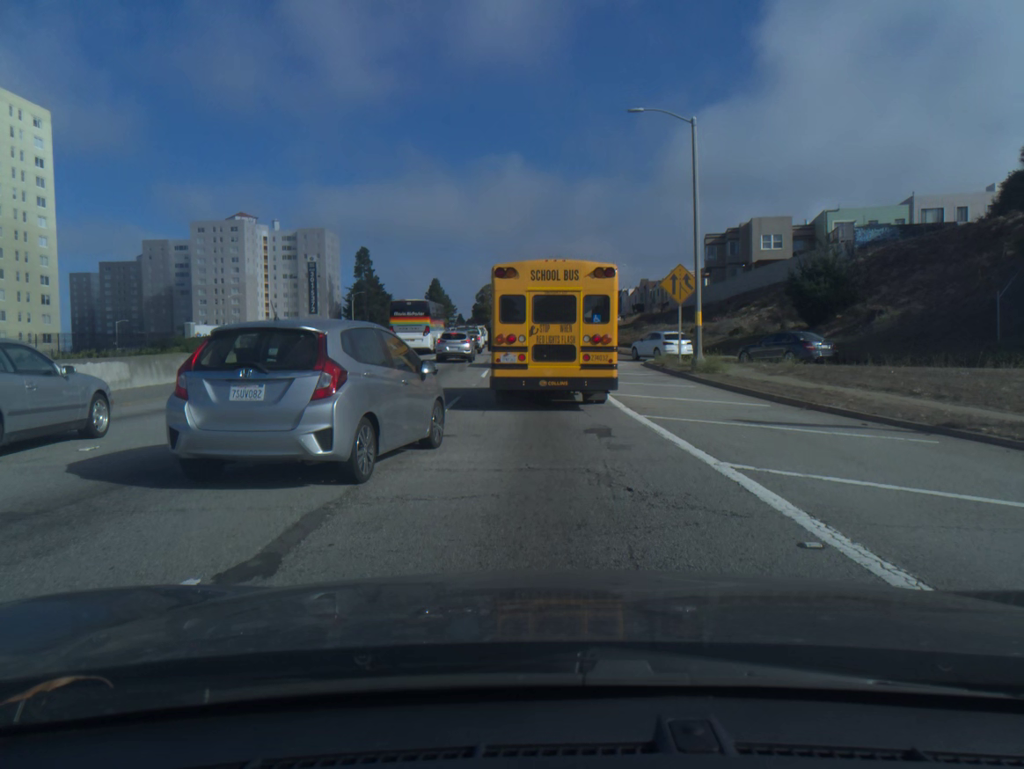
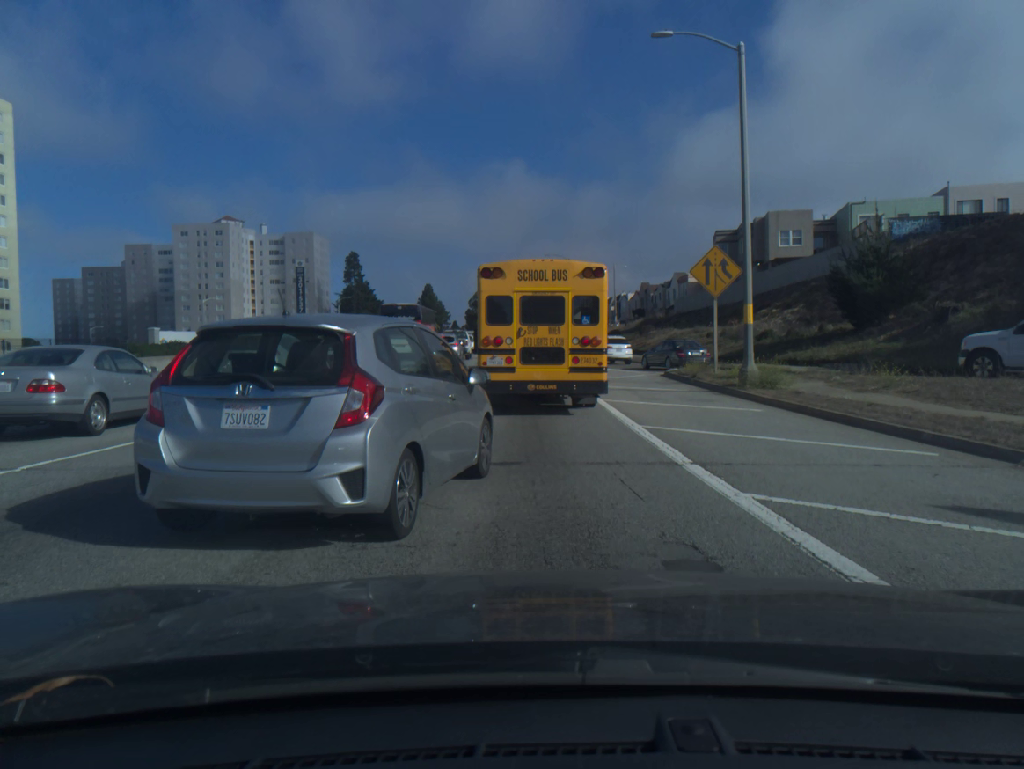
(0.0, +7.5) m; +1°
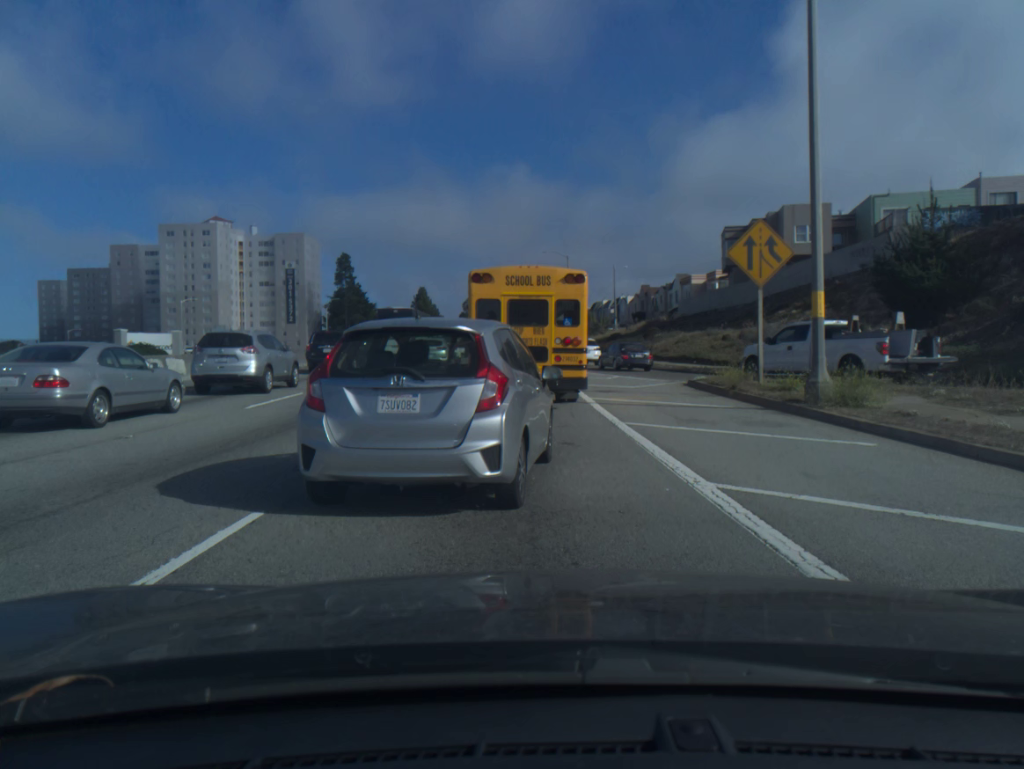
(0.0, +5.6) m; 0°
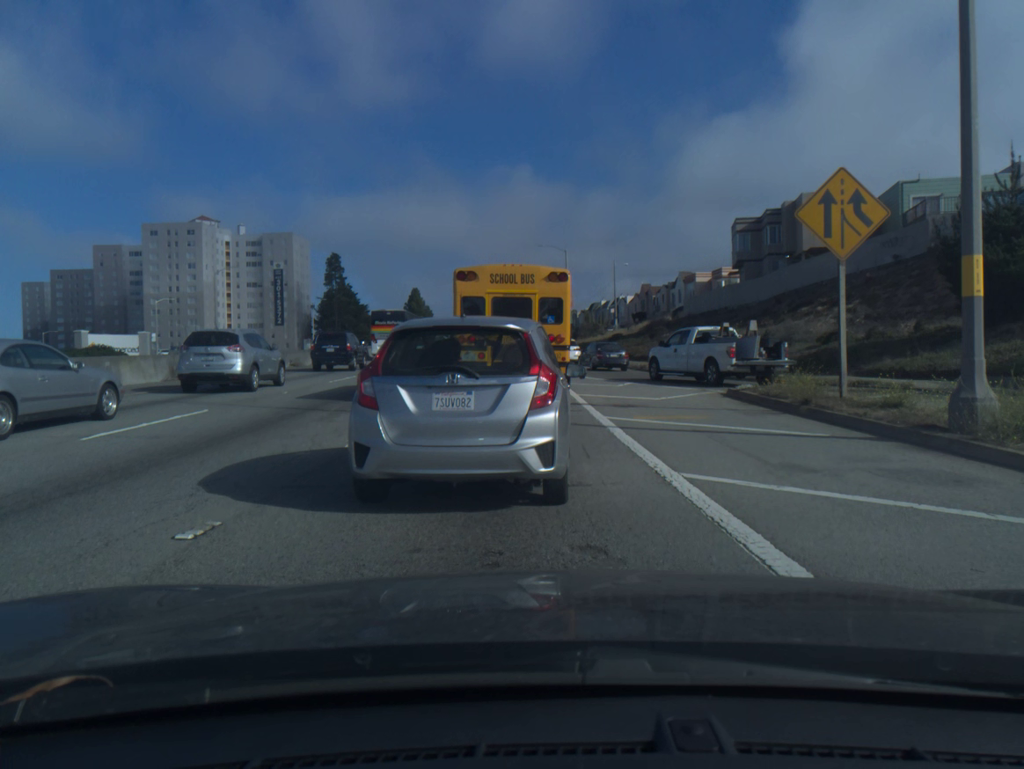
(0.0, +5.6) m; -1°
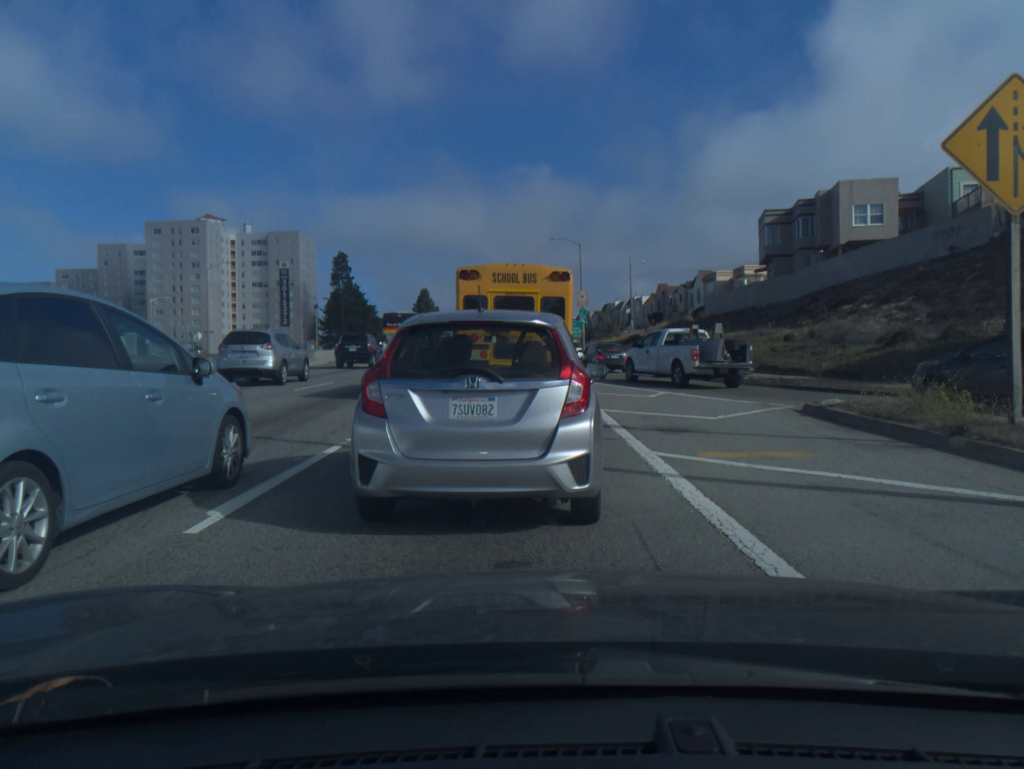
(-0.1, +4.7) m; -1°
